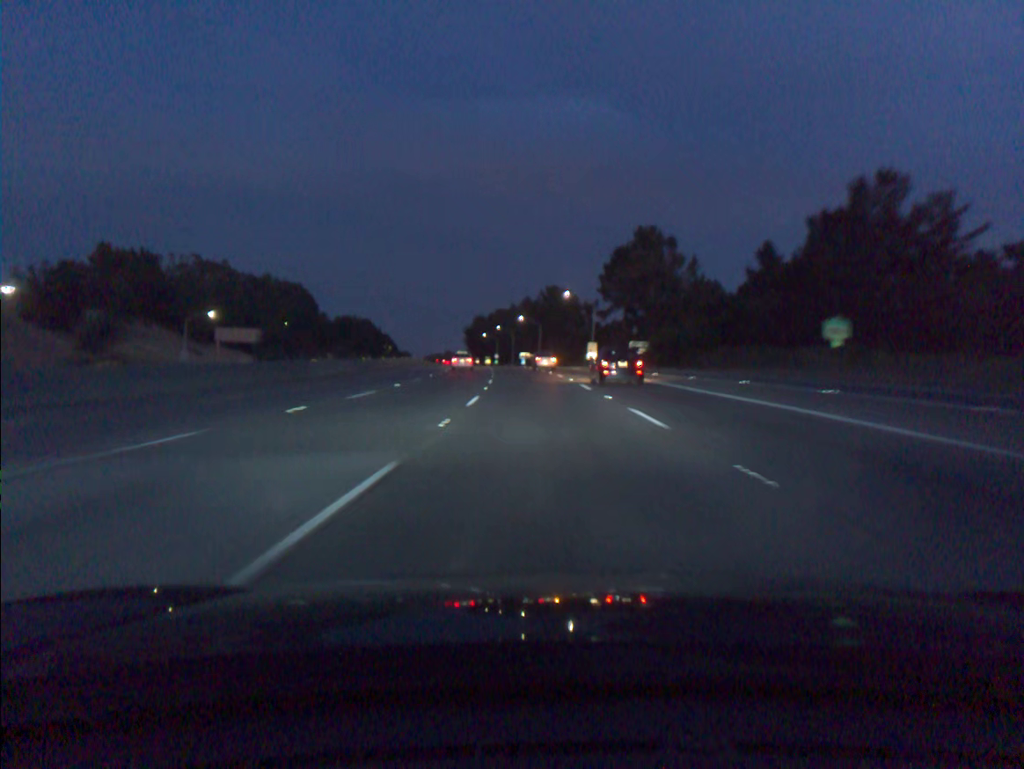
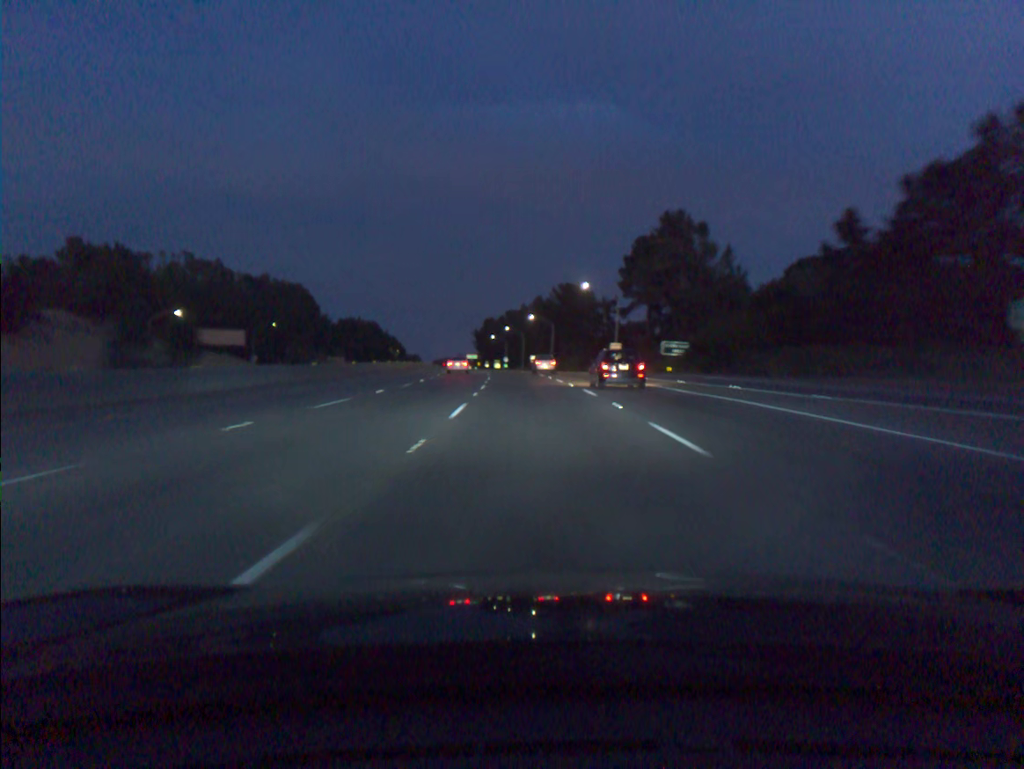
(-0.2, +17.8) m; -1°
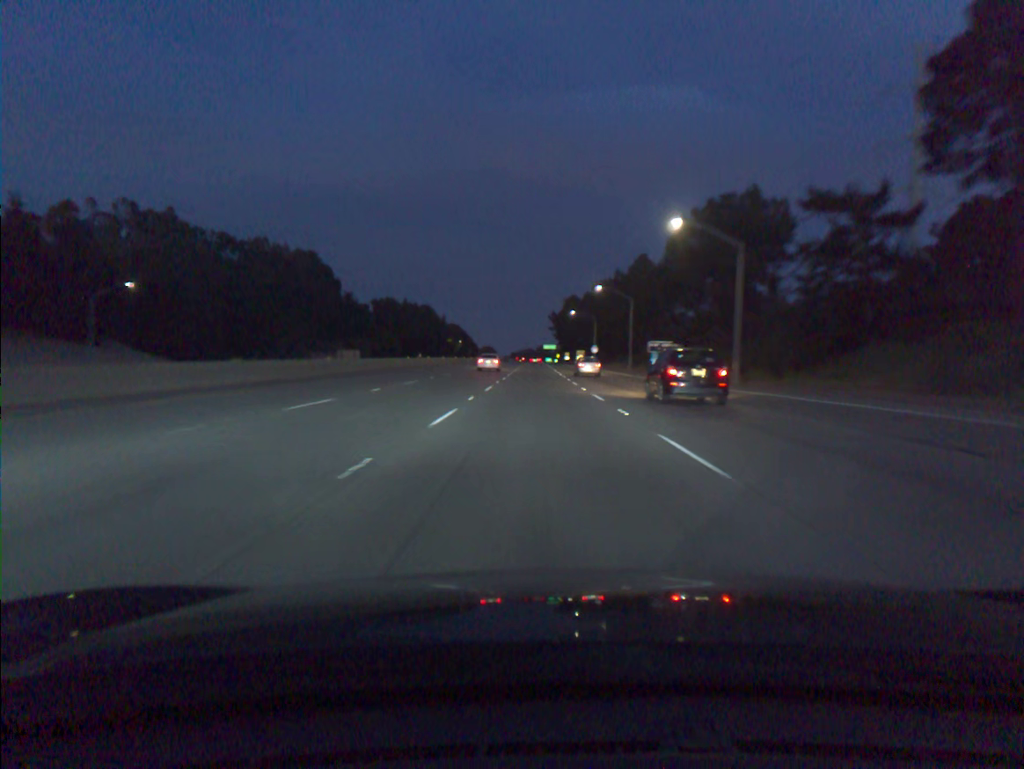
(-4.8, +89.9) m; -6°
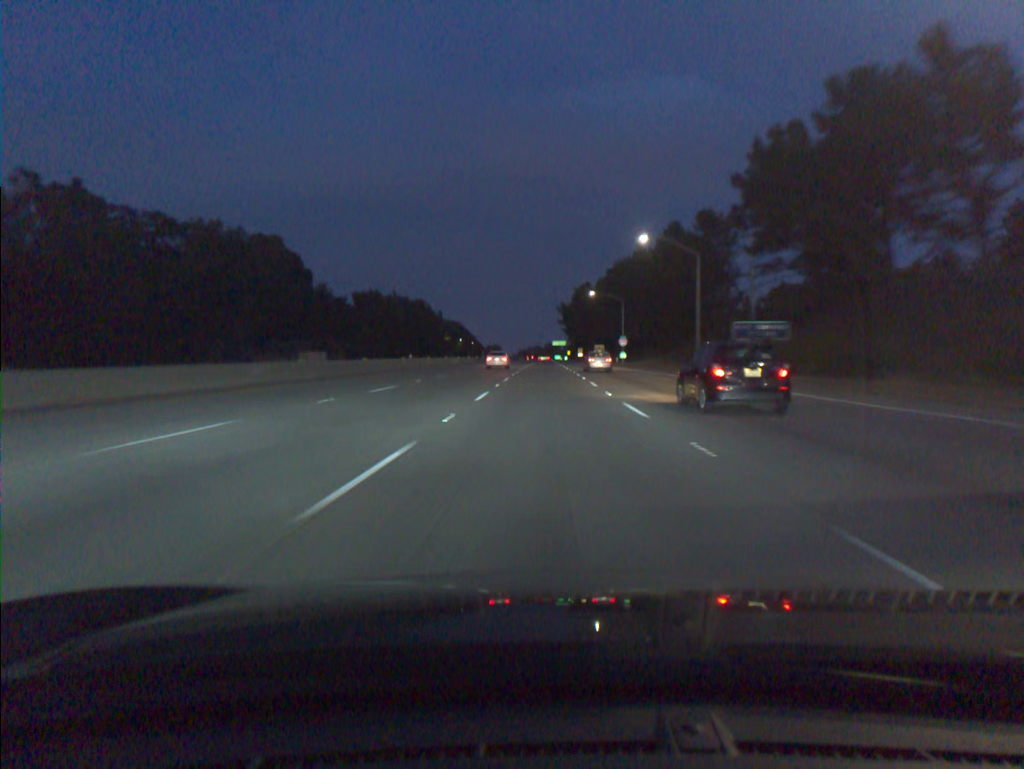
(-0.3, +36.6) m; -1°
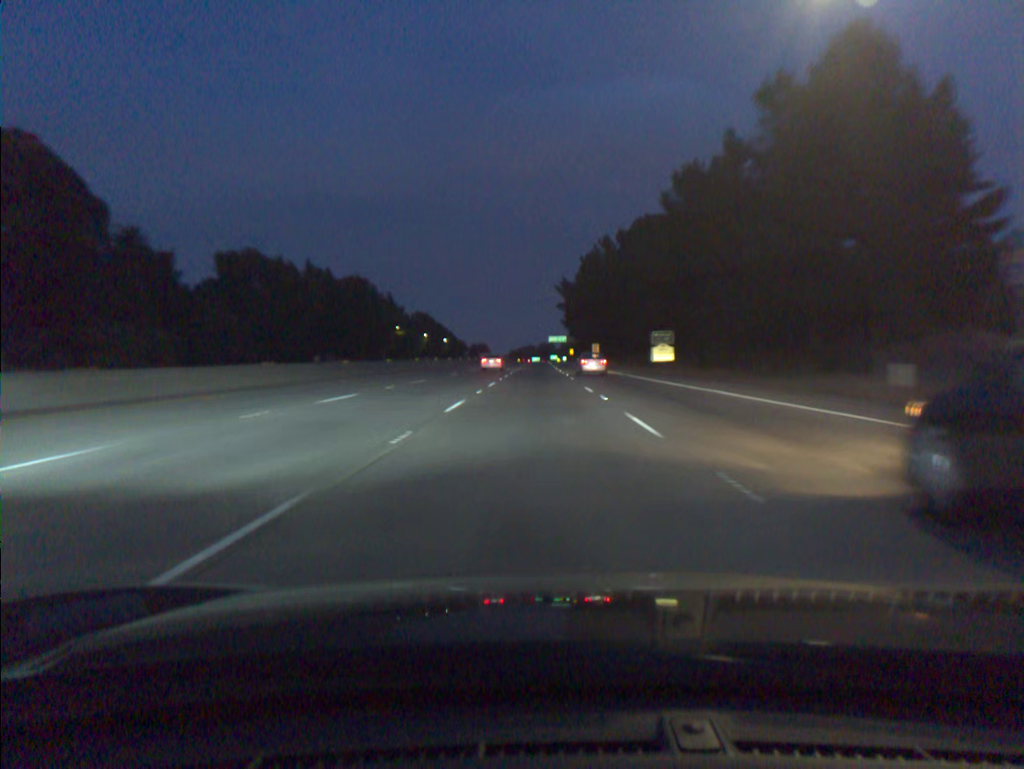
(+0.5, +91.4) m; 0°
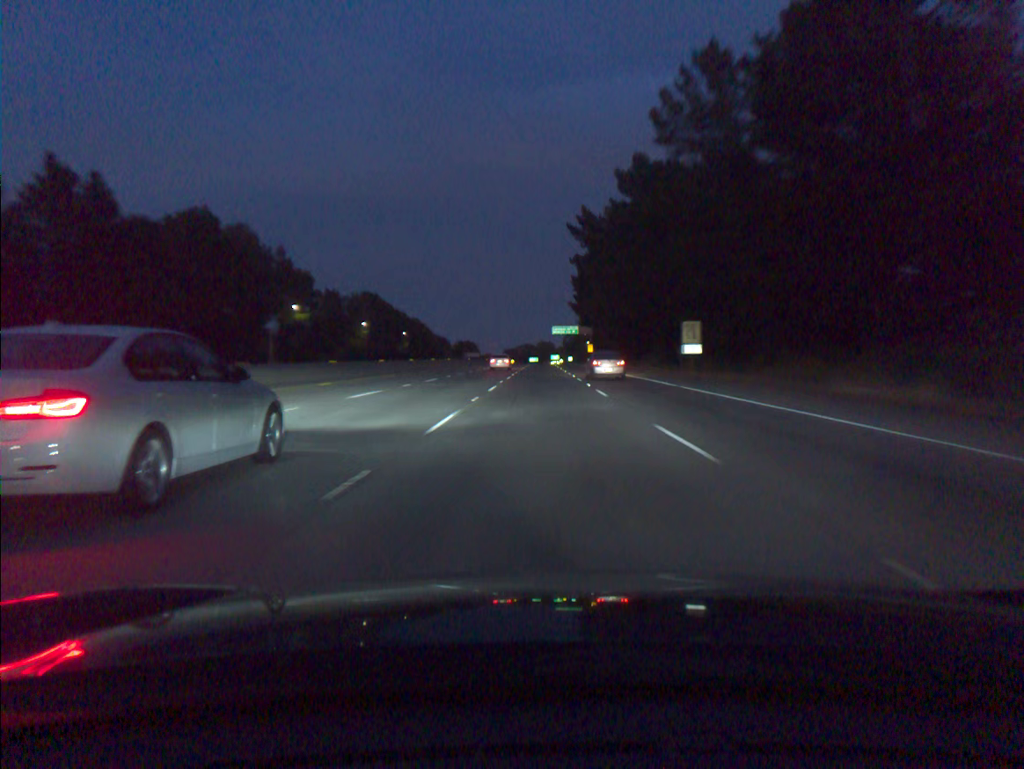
(-0.4, +91.6) m; 0°
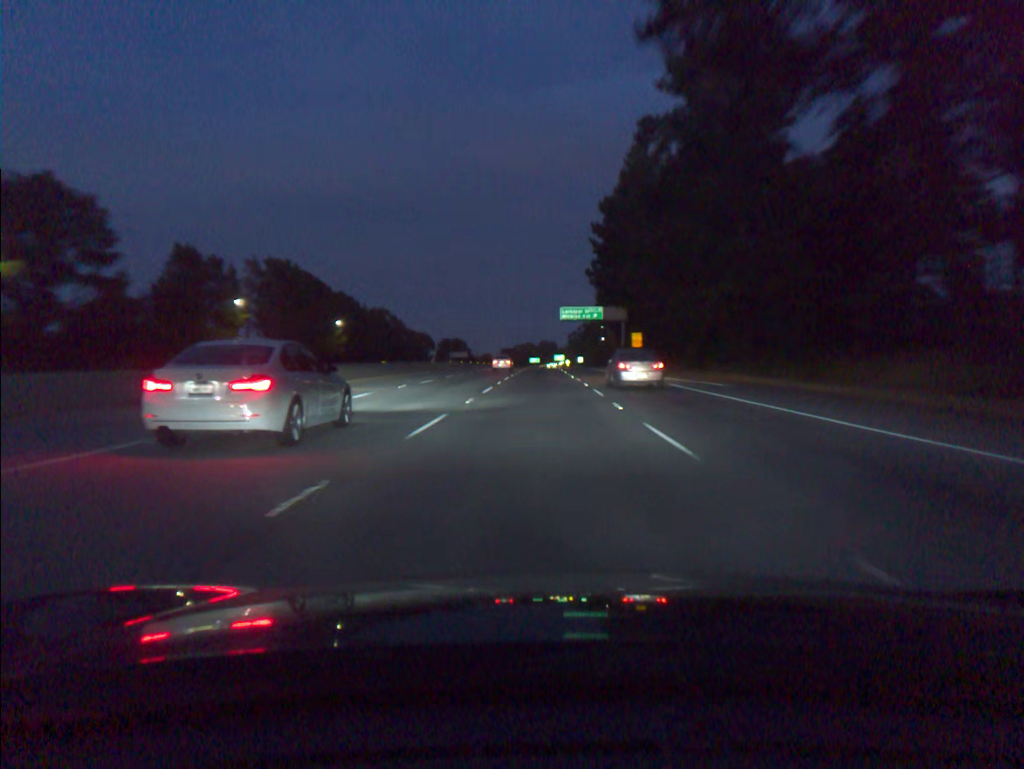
(+0.2, +73.3) m; 0°
